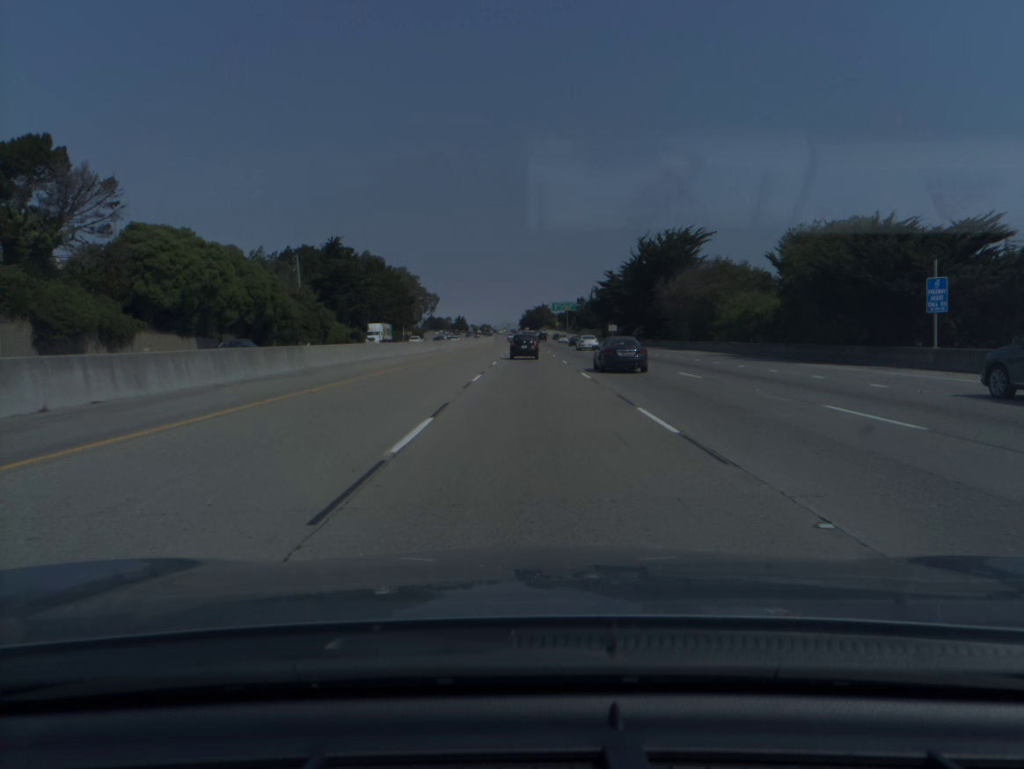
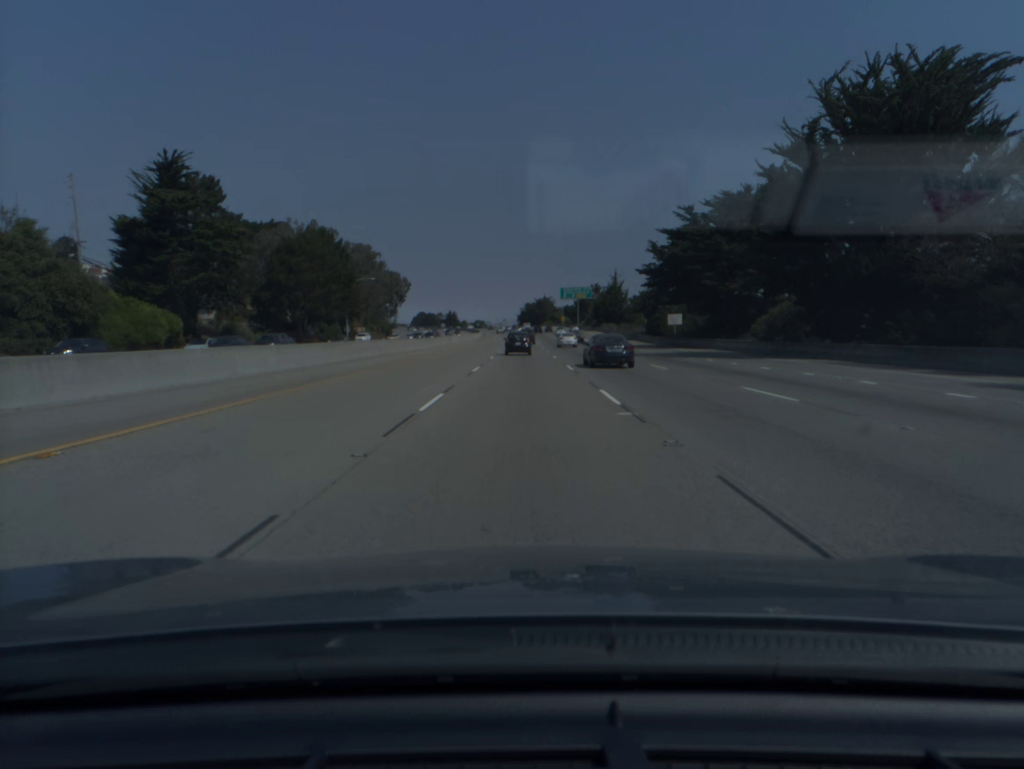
(+0.3, +68.6) m; 0°
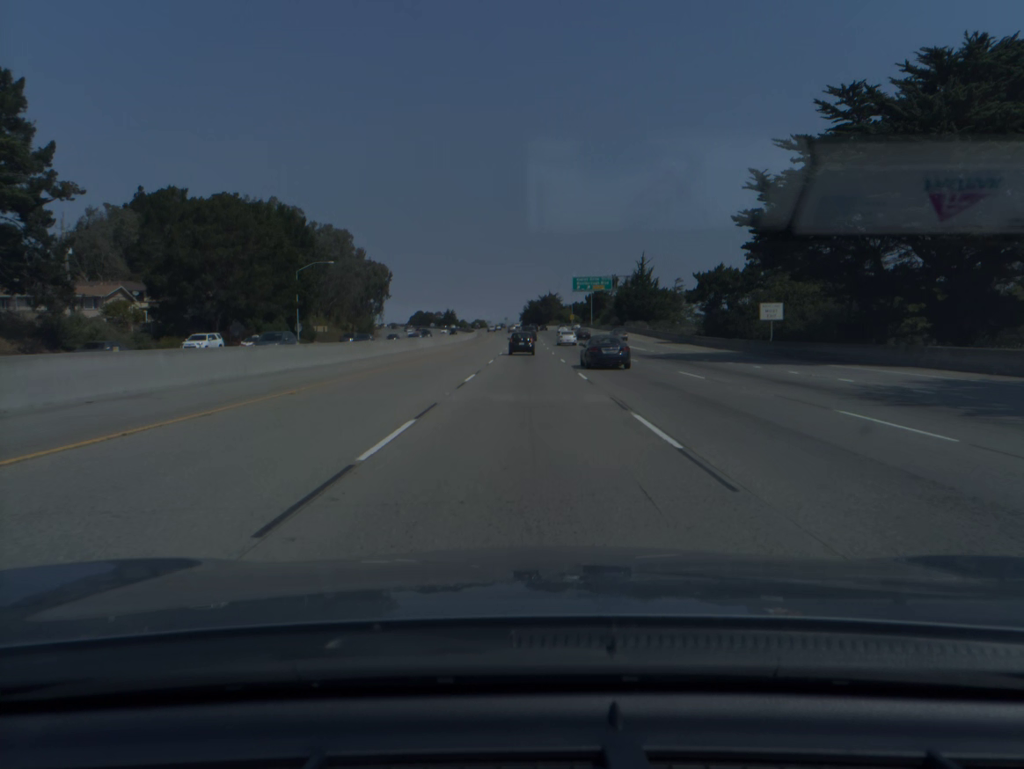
(-0.1, +34.6) m; 0°
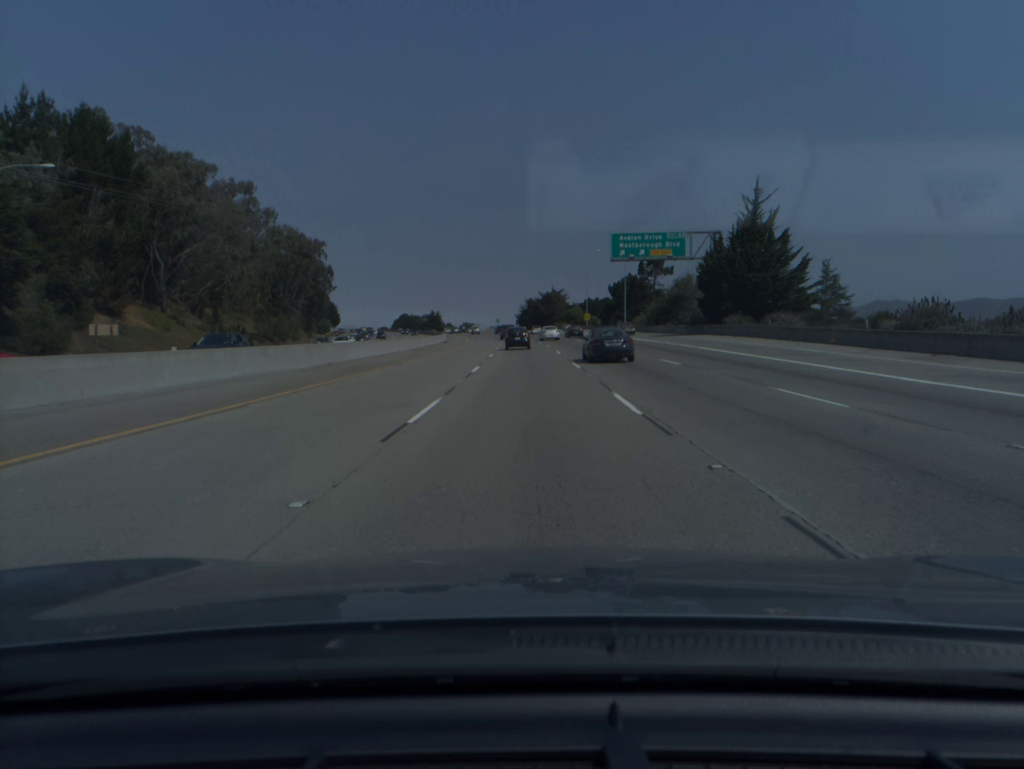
(+0.1, +69.5) m; 0°
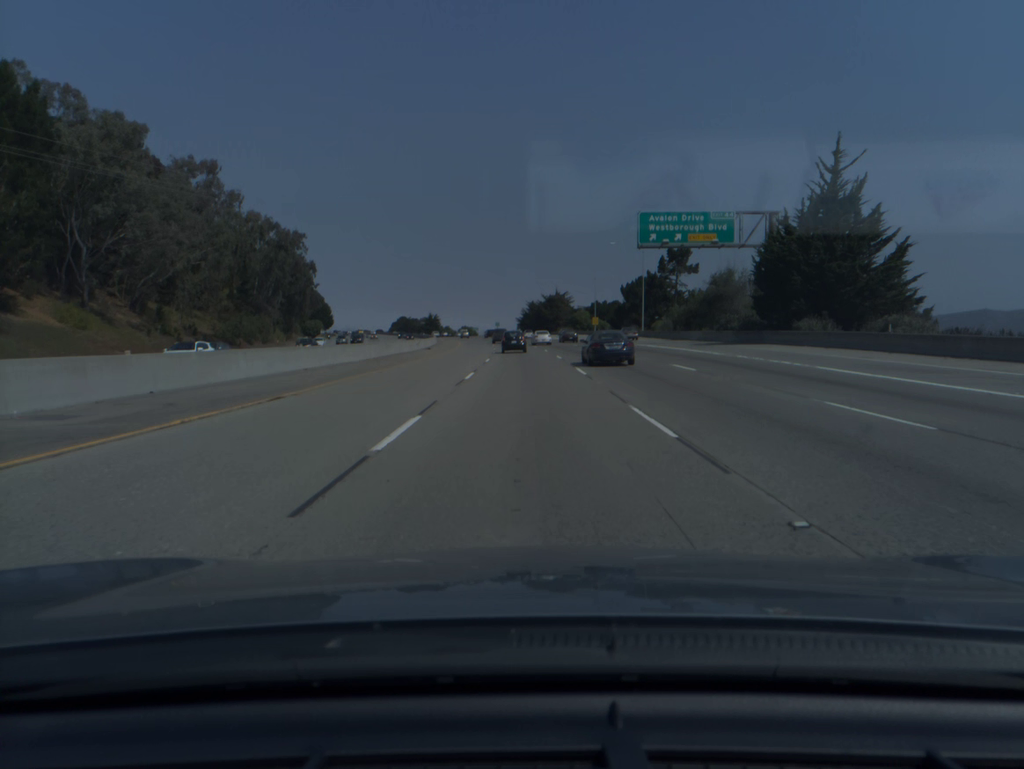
(0.0, +17.4) m; 0°
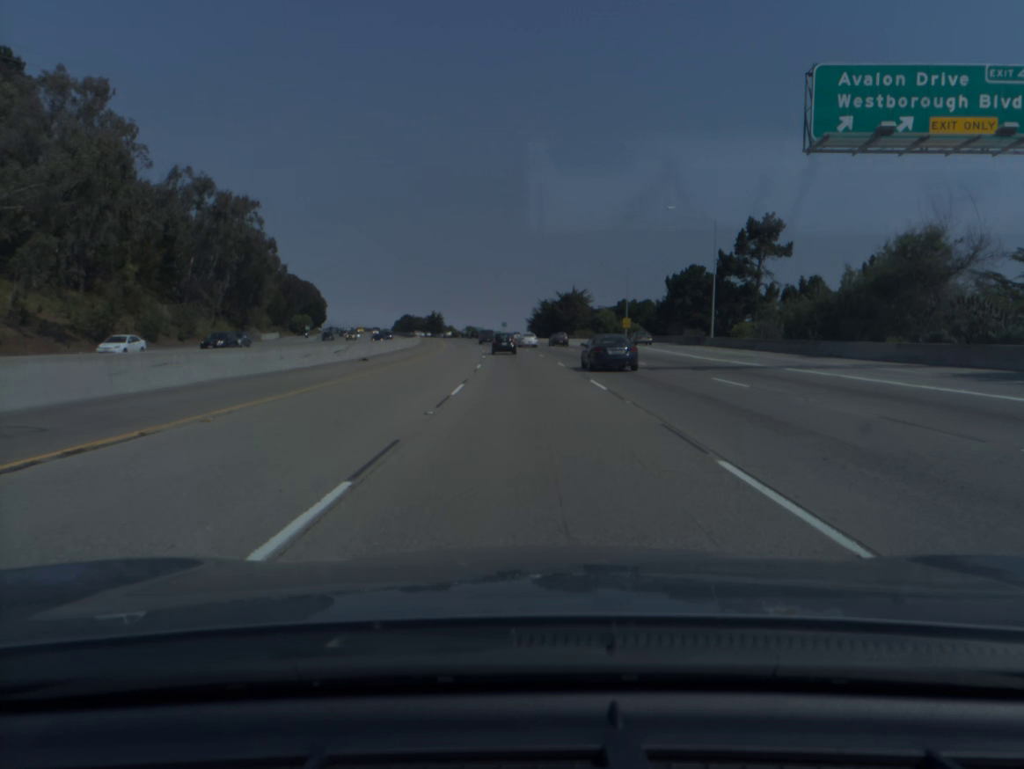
(-0.2, +34.7) m; -1°
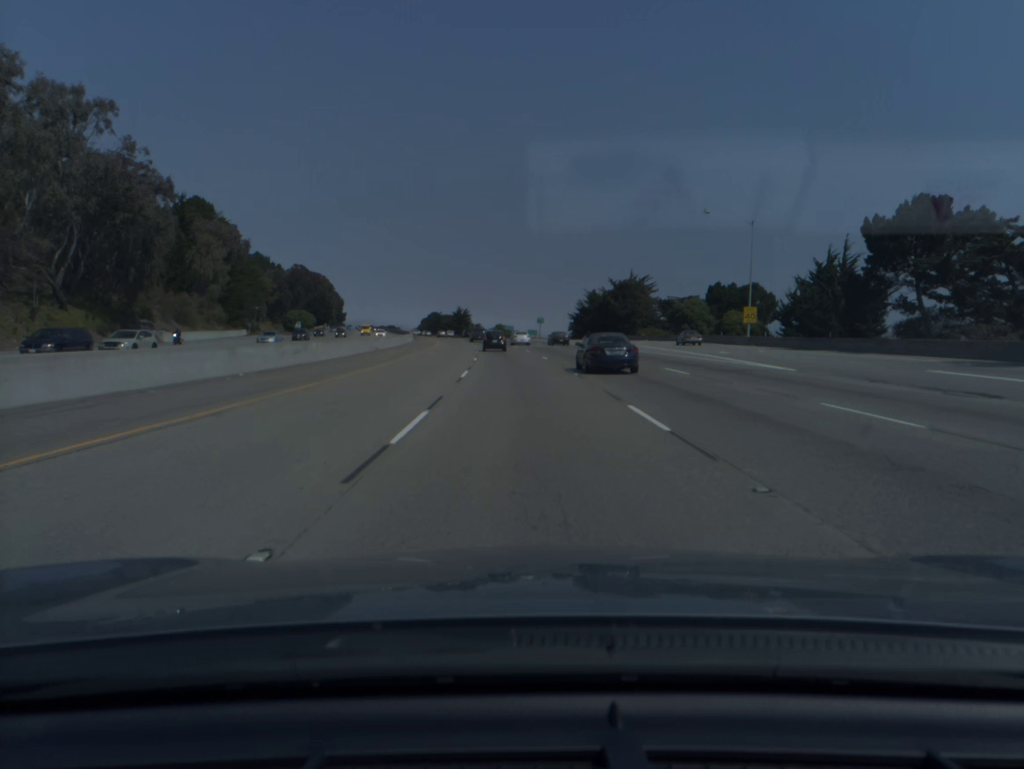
(-1.1, +52.1) m; -3°
